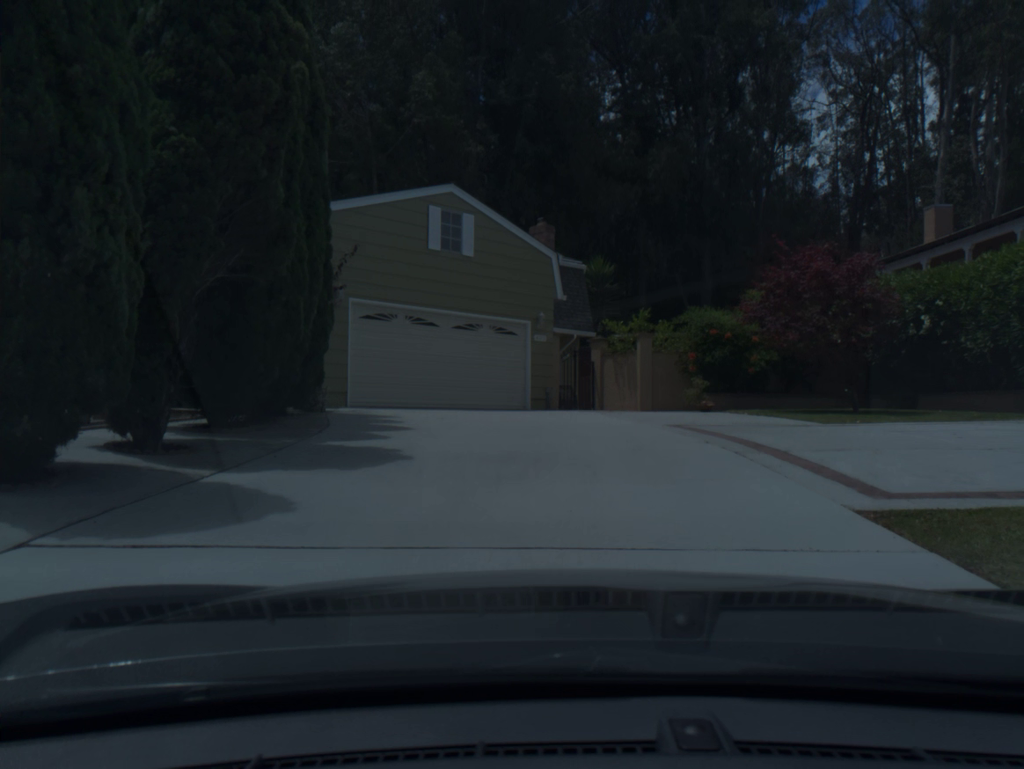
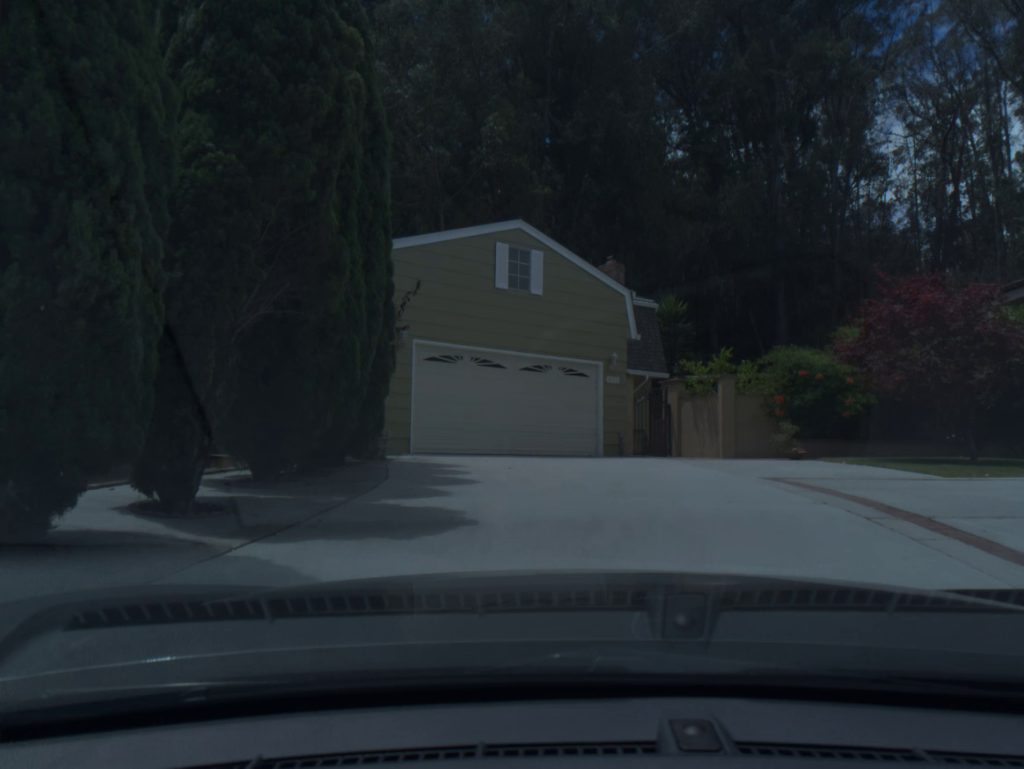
(-0.2, +1.1) m; -5°
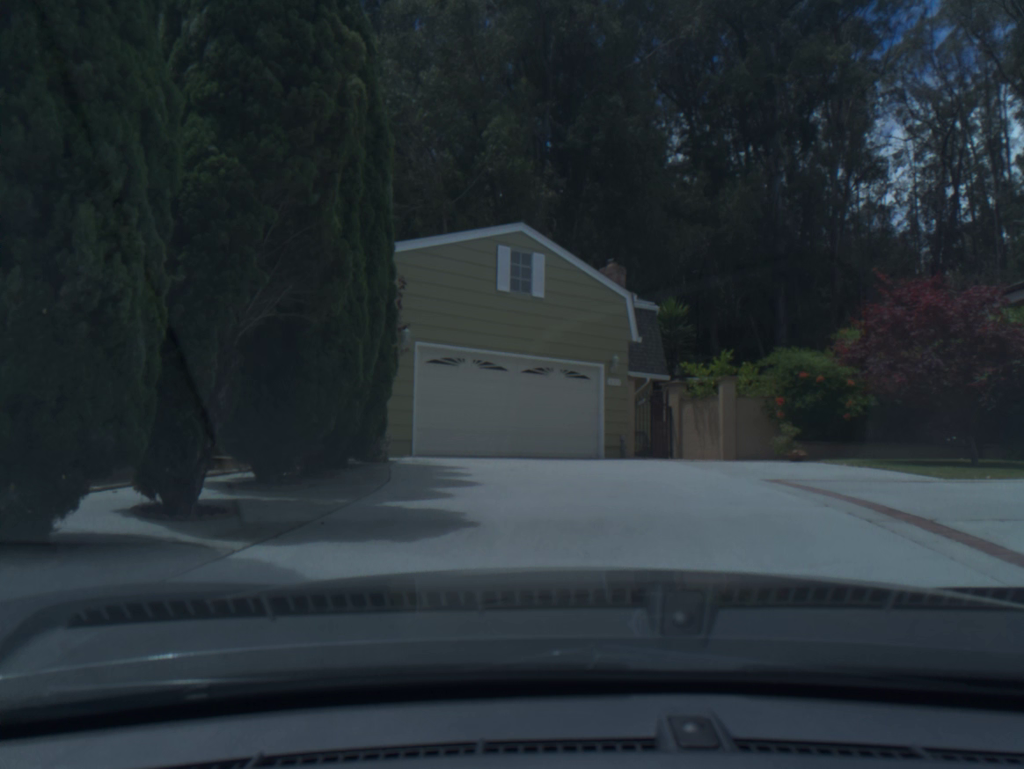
(0.0, 0.0) m; 0°
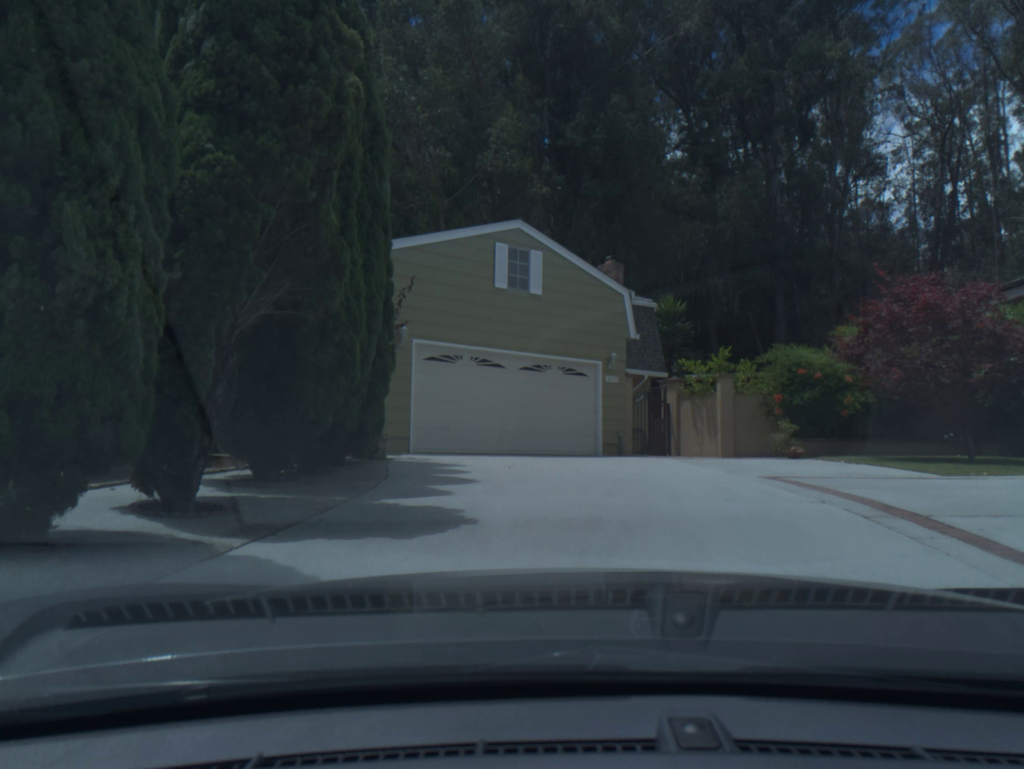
(0.0, 0.0) m; 0°
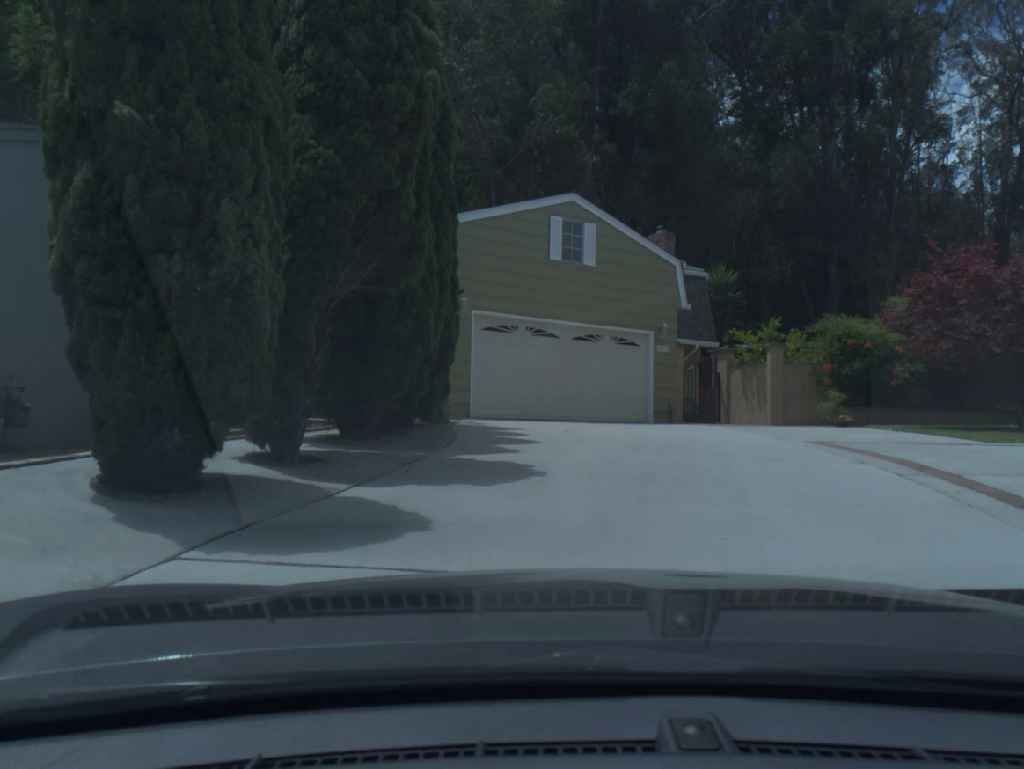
(-0.1, -0.6) m; -3°
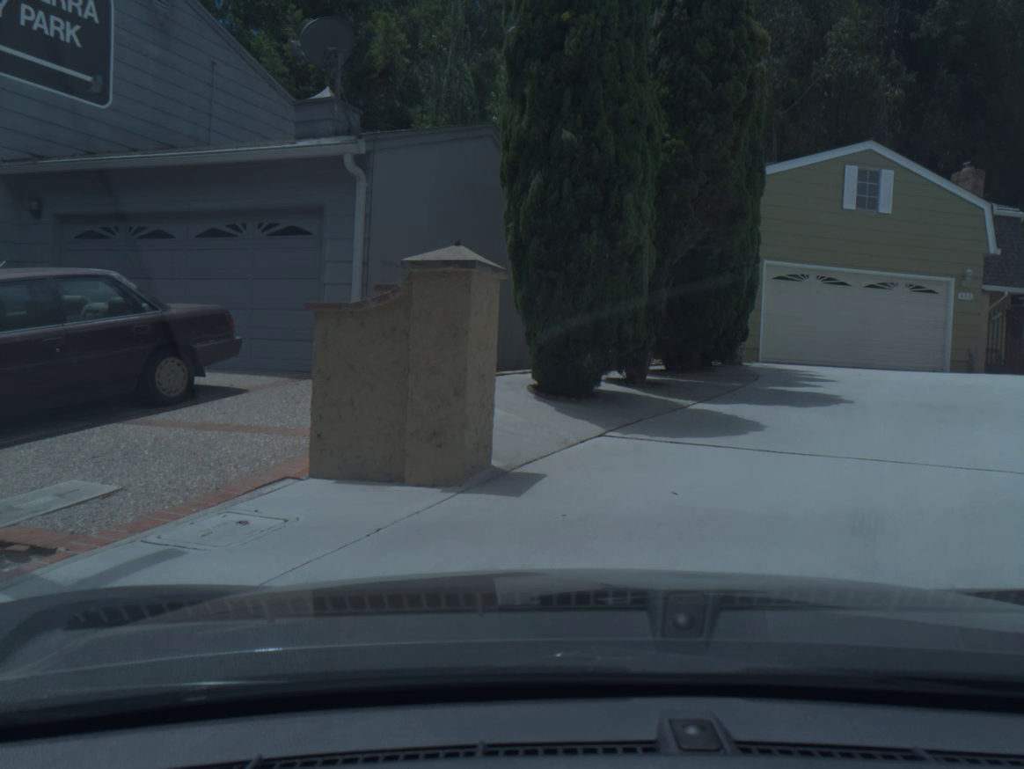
(-0.3, -1.8) m; -18°
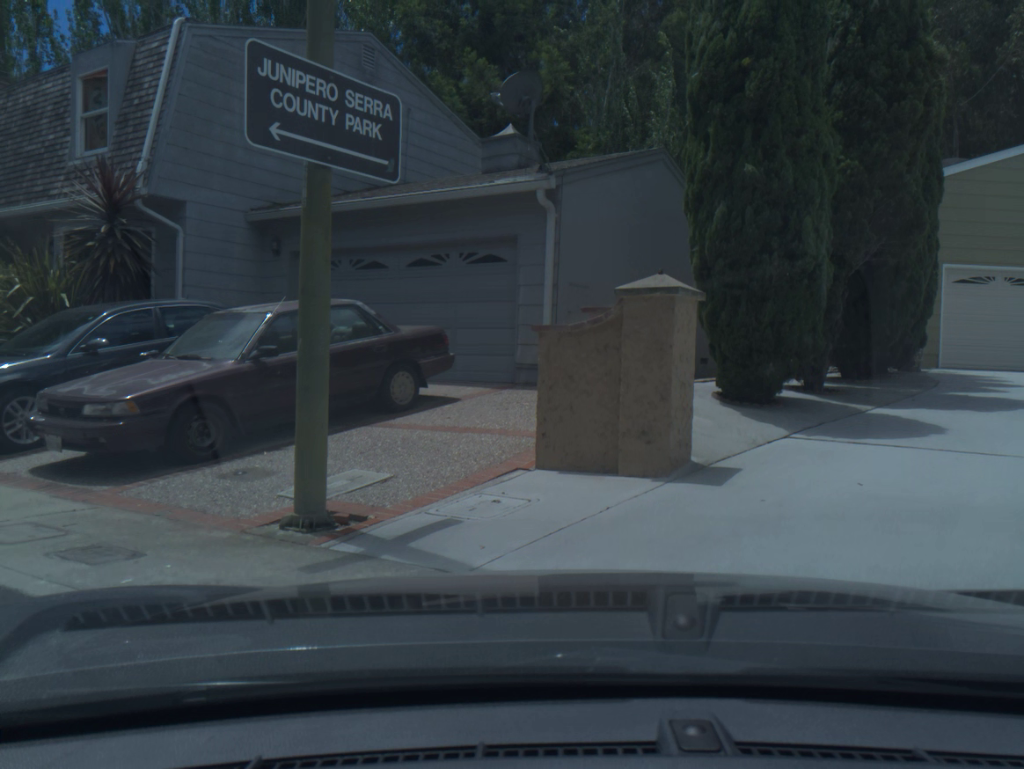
(-0.2, -0.9) m; -11°
